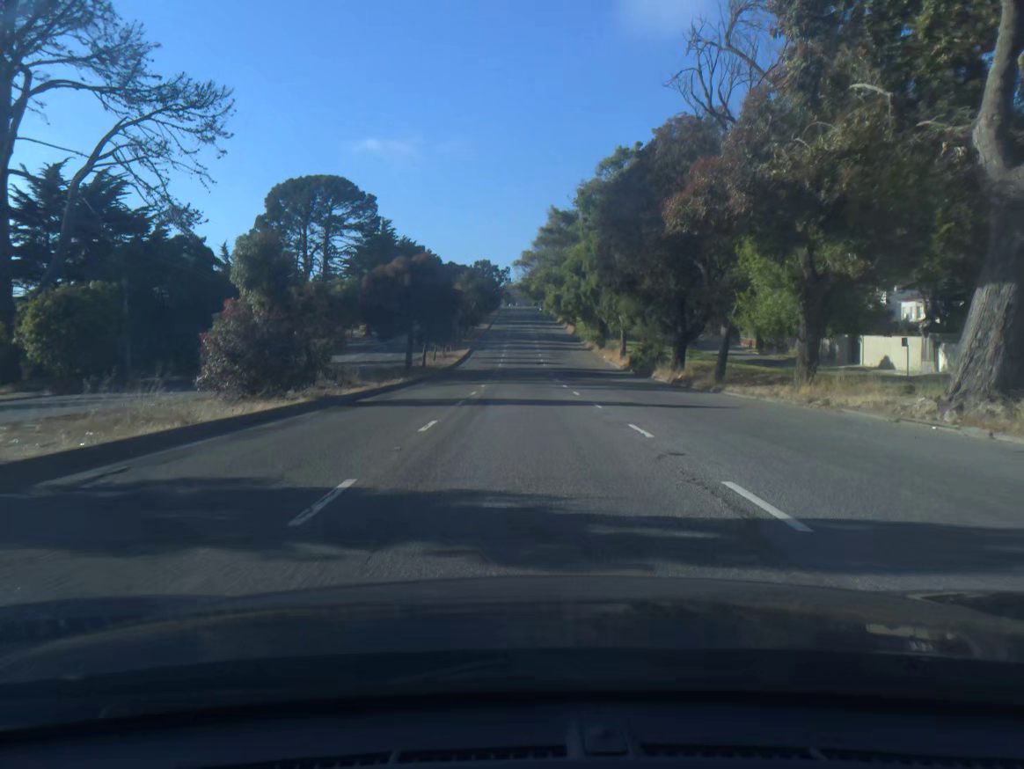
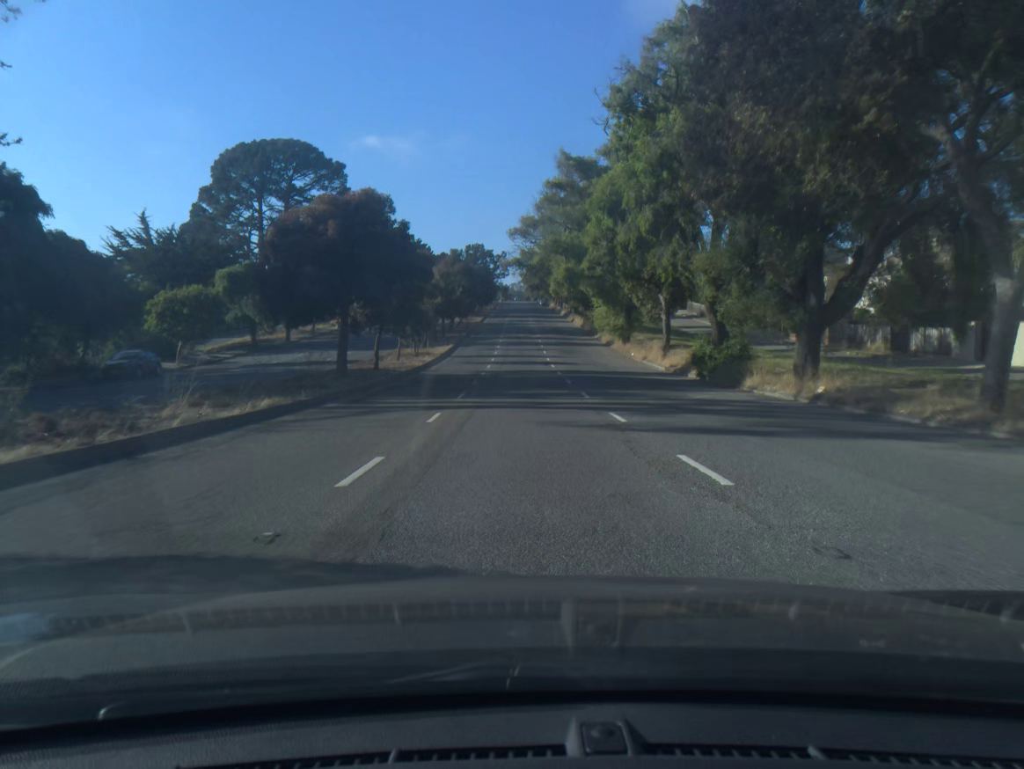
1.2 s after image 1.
(0.0, +19.5) m; 0°
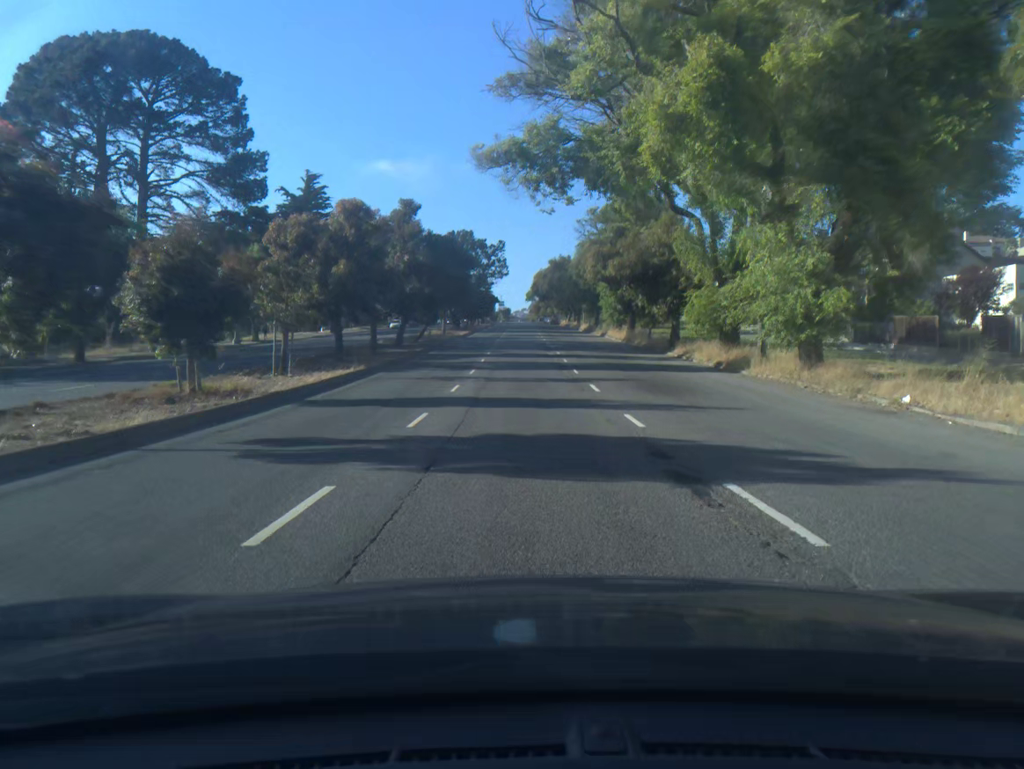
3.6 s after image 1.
(-0.1, +38.8) m; 0°
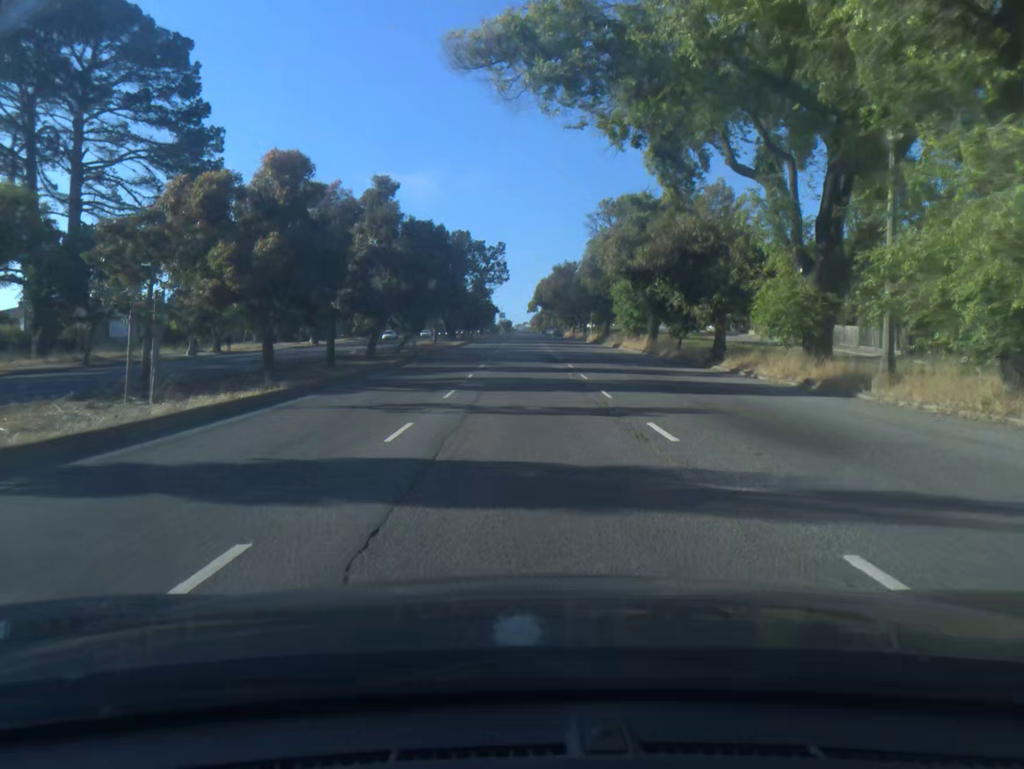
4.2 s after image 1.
(0.0, +9.6) m; 0°
